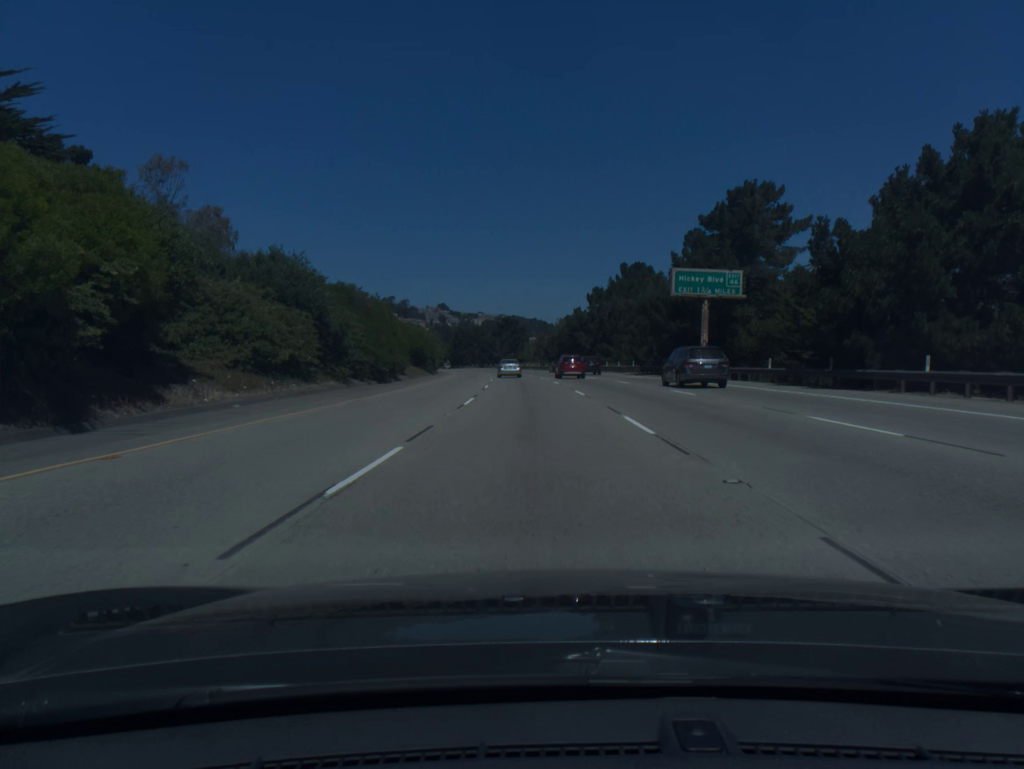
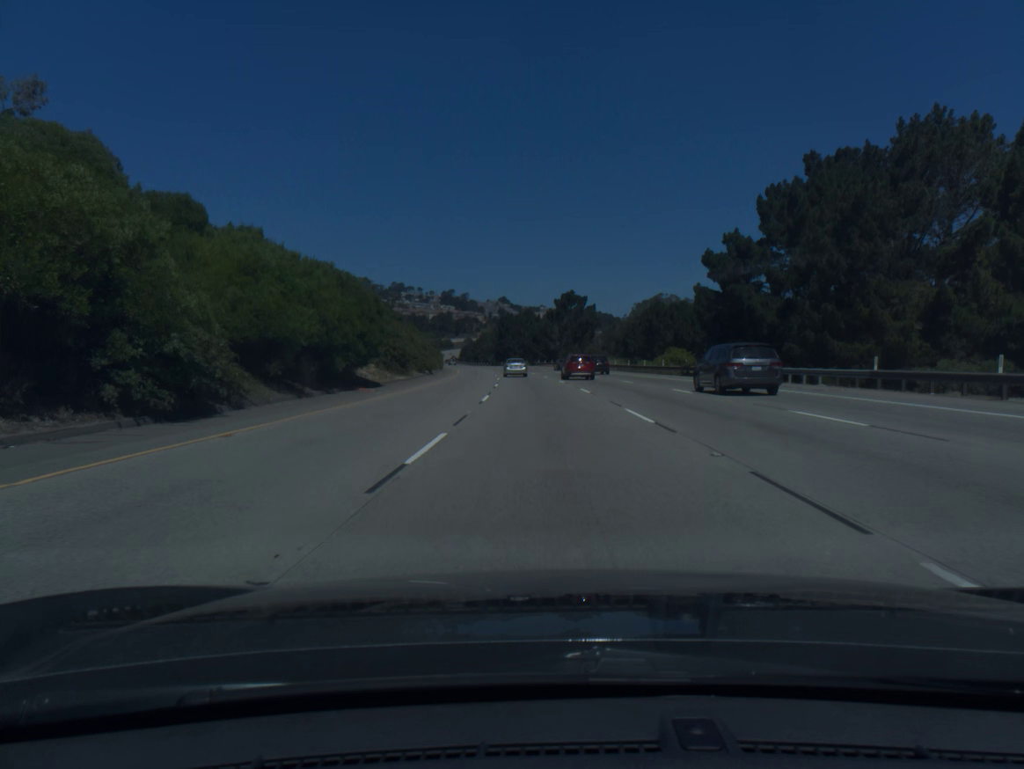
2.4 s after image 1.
(-3.0, +70.4) m; -5°
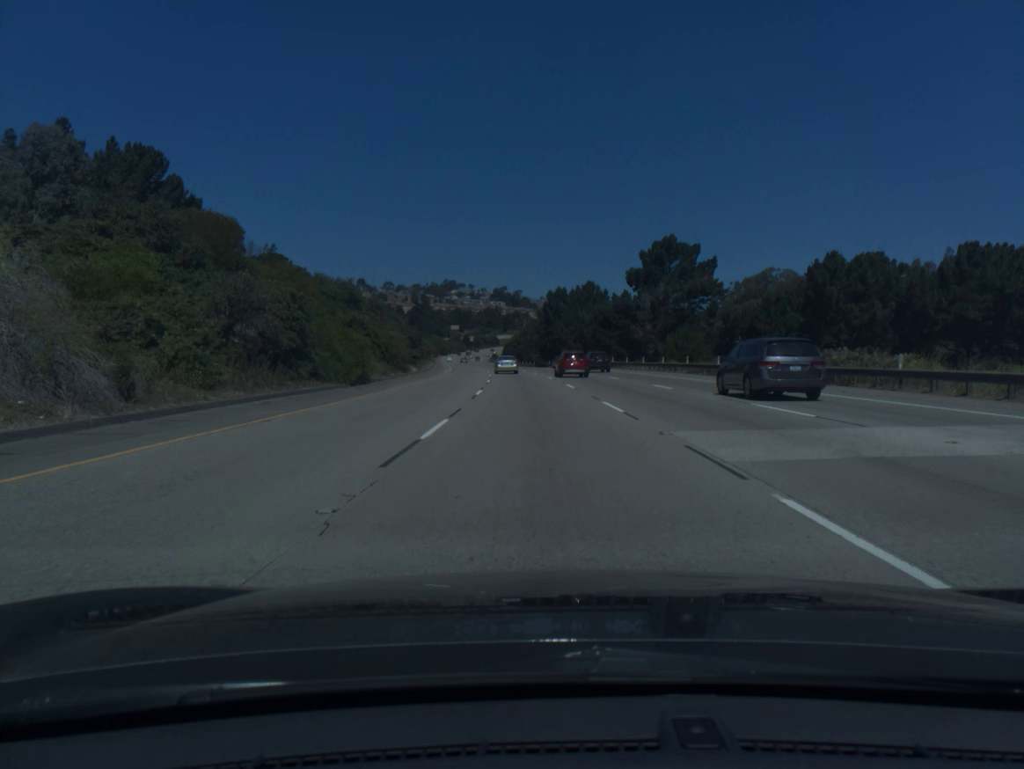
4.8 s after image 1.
(-2.3, +70.5) m; -4°
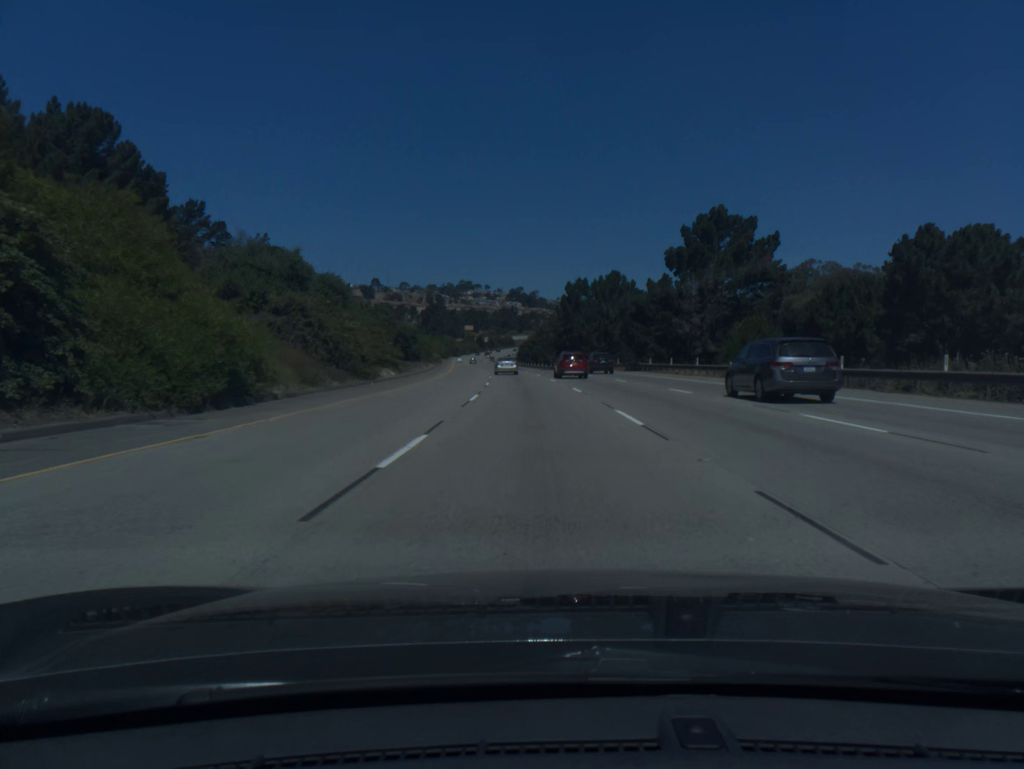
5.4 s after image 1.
(-0.2, +17.7) m; -1°
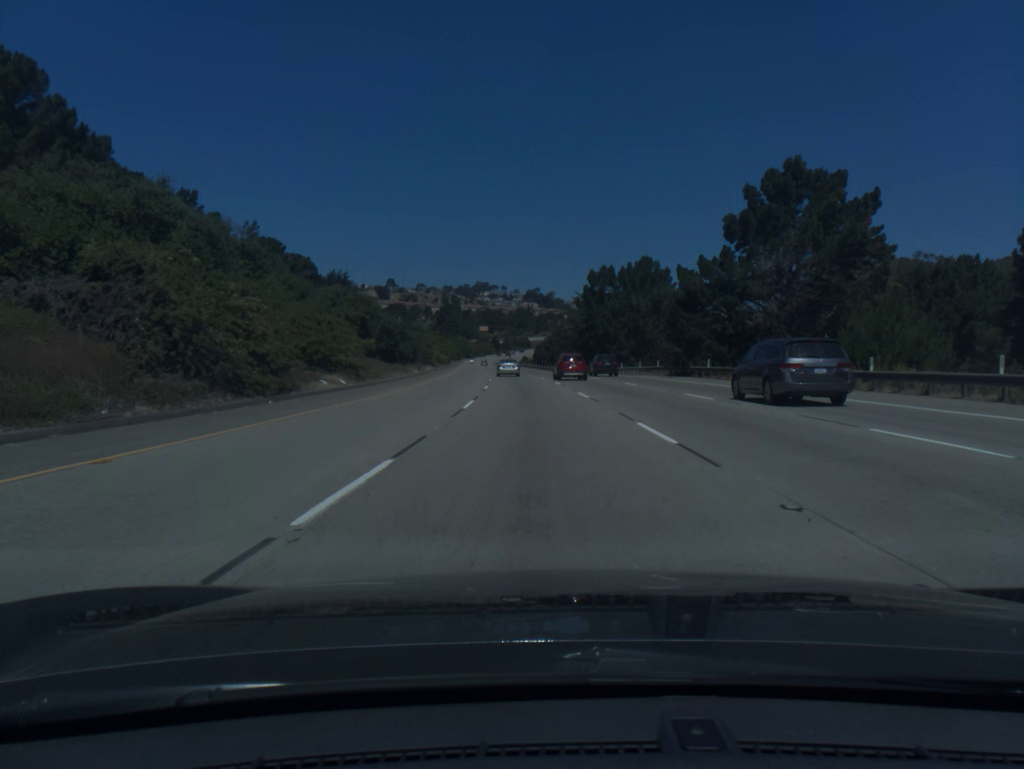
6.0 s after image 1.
(-0.2, +17.7) m; -1°
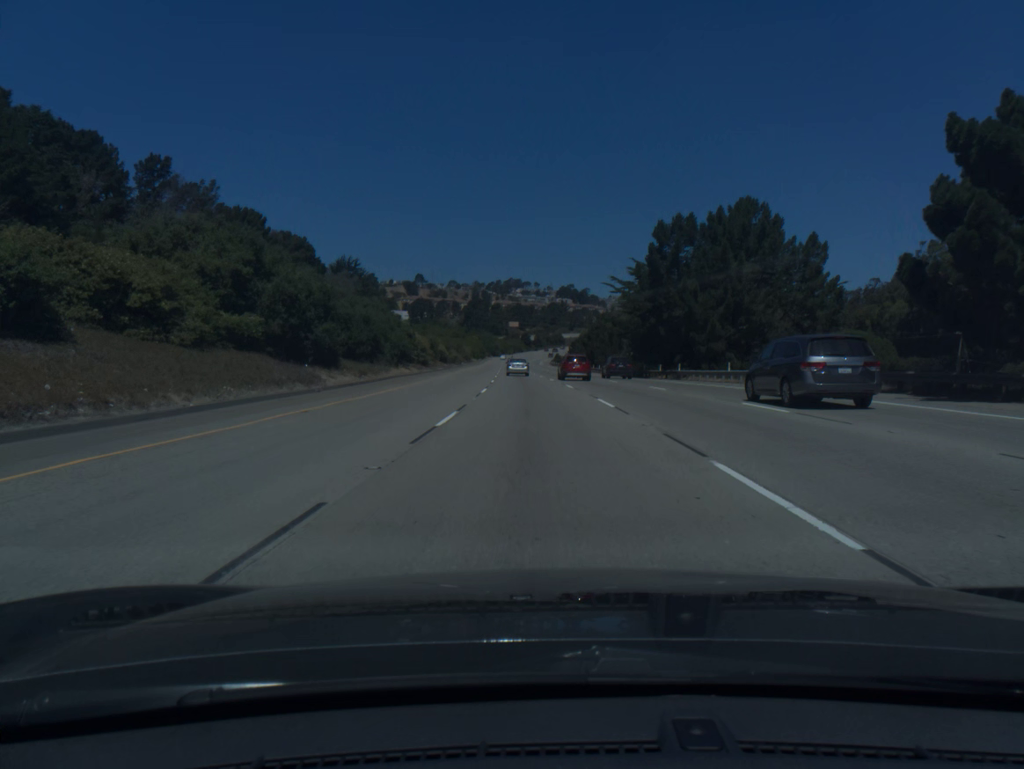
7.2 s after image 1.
(-0.7, +35.5) m; -2°
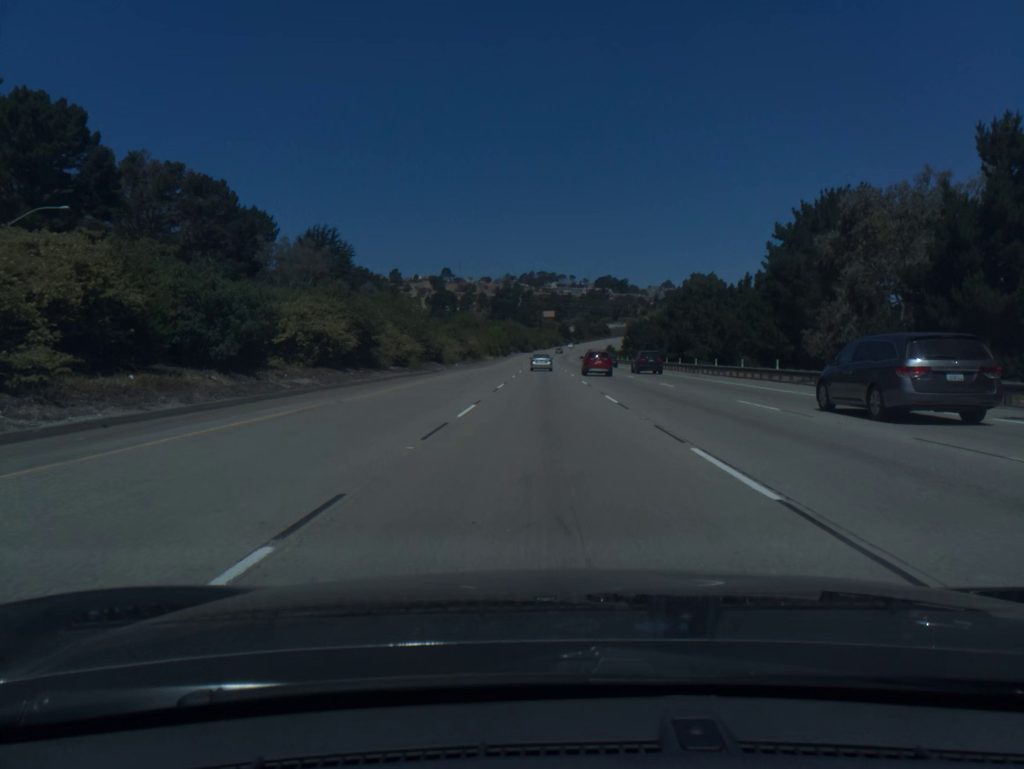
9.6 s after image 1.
(-2.3, +71.2) m; -3°
